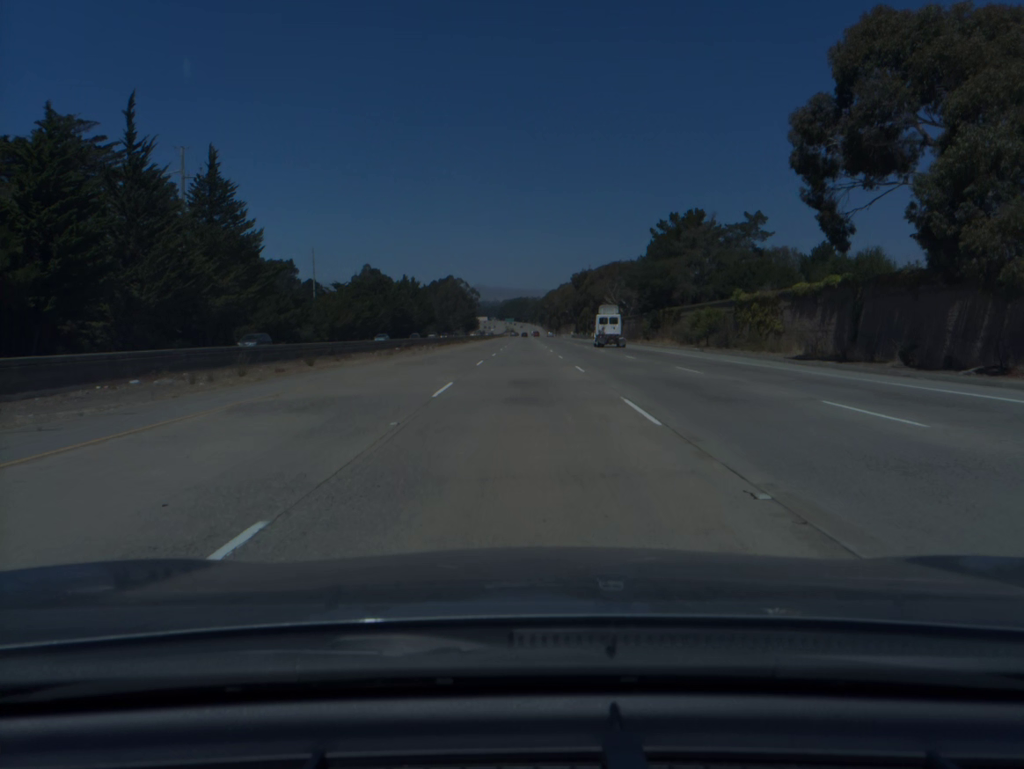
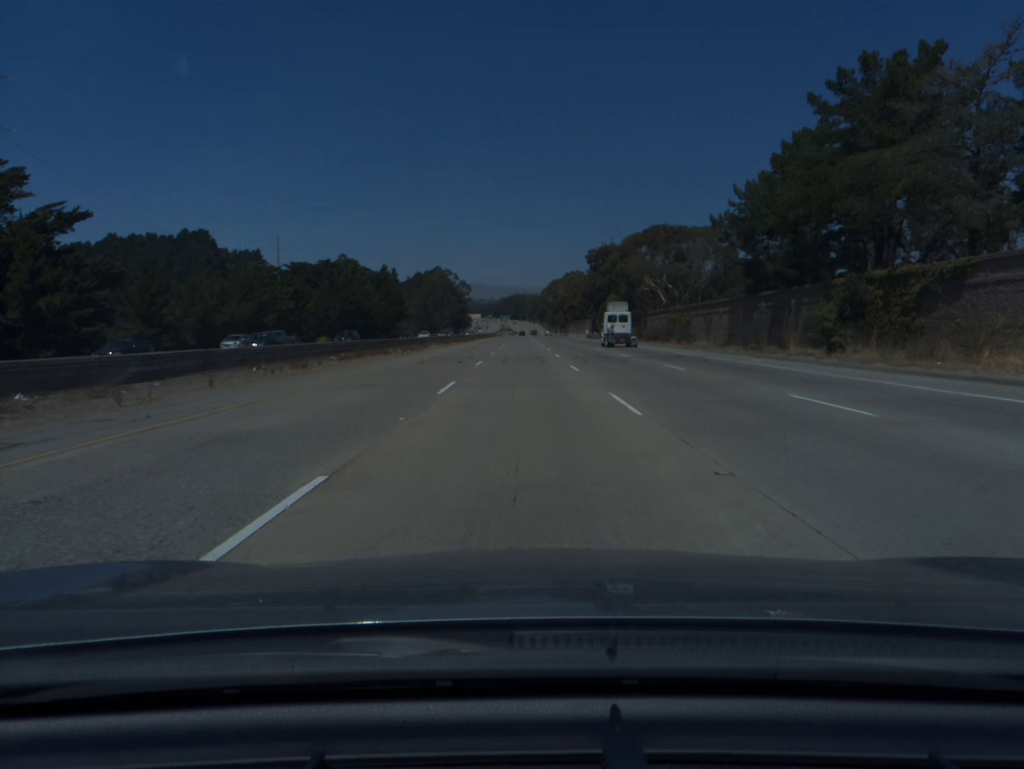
(0.0, +56.8) m; 0°
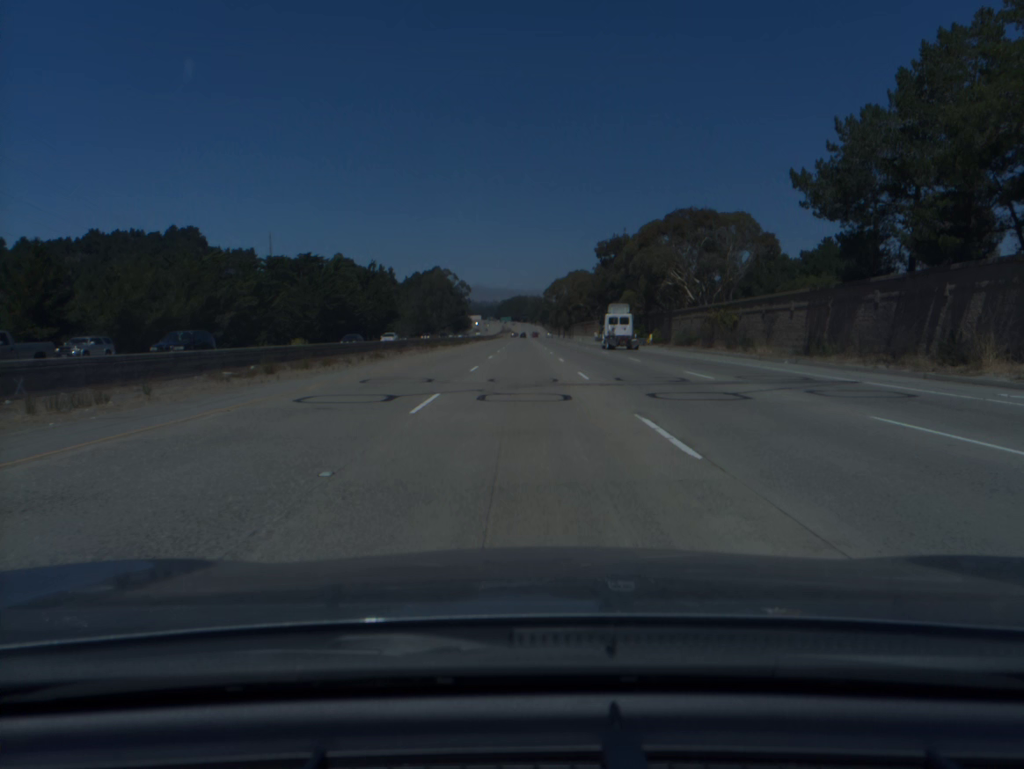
(0.0, +18.9) m; 0°
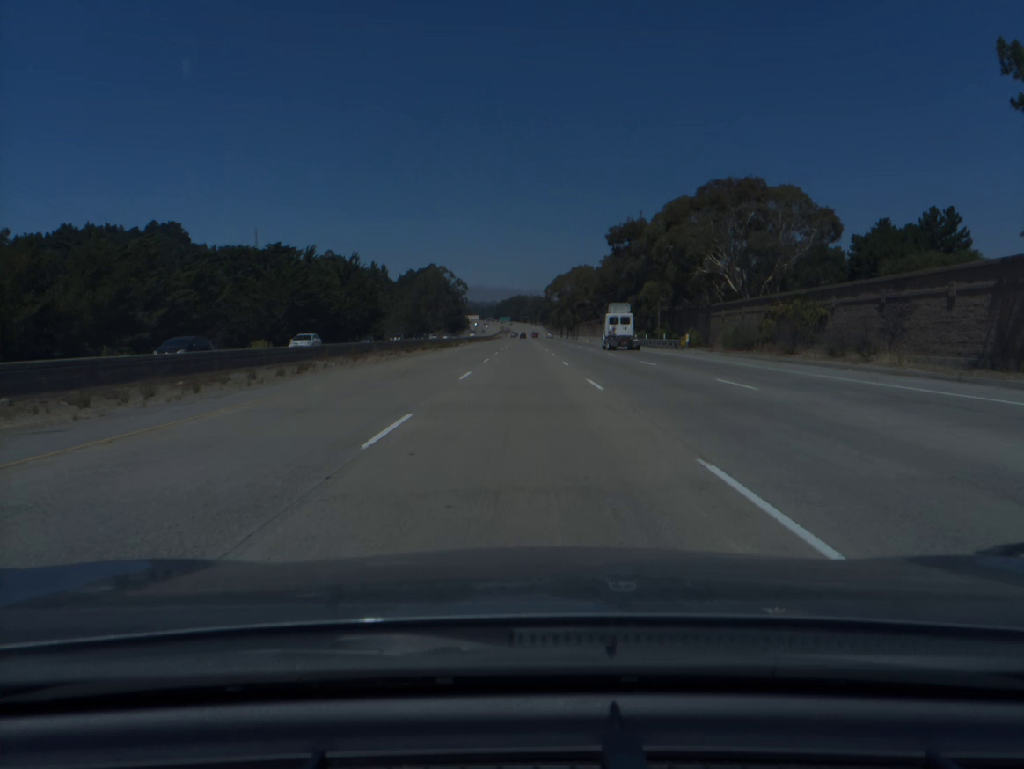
(0.0, +18.9) m; 0°
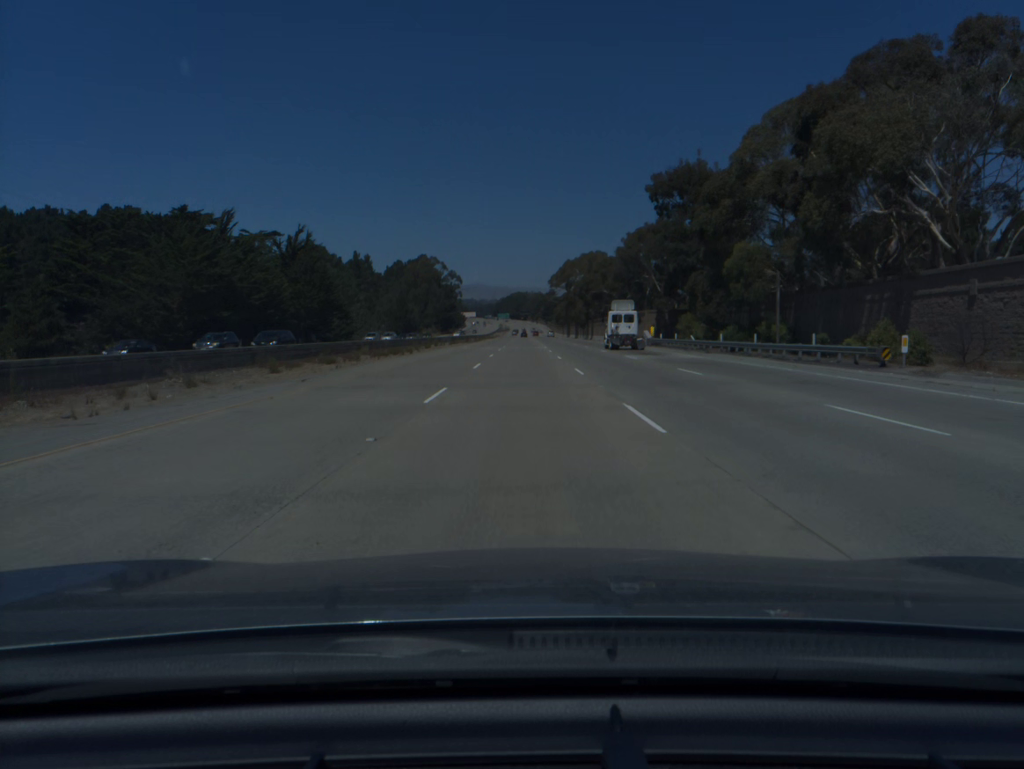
(0.0, +37.7) m; 0°
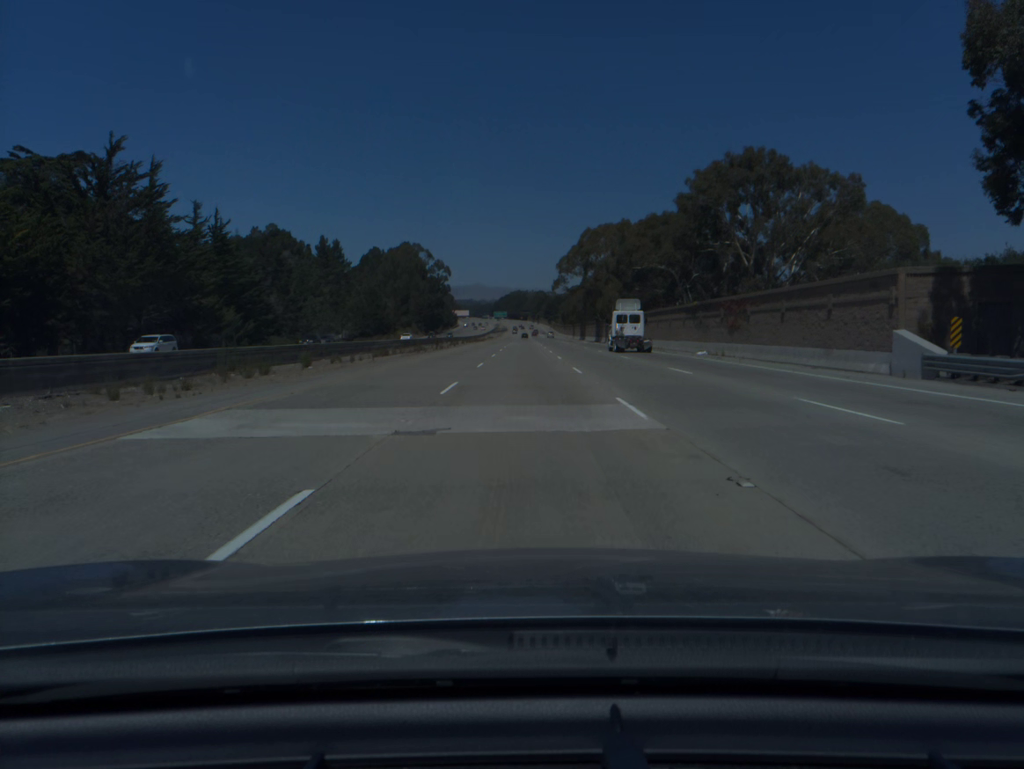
(-0.1, +56.4) m; 0°
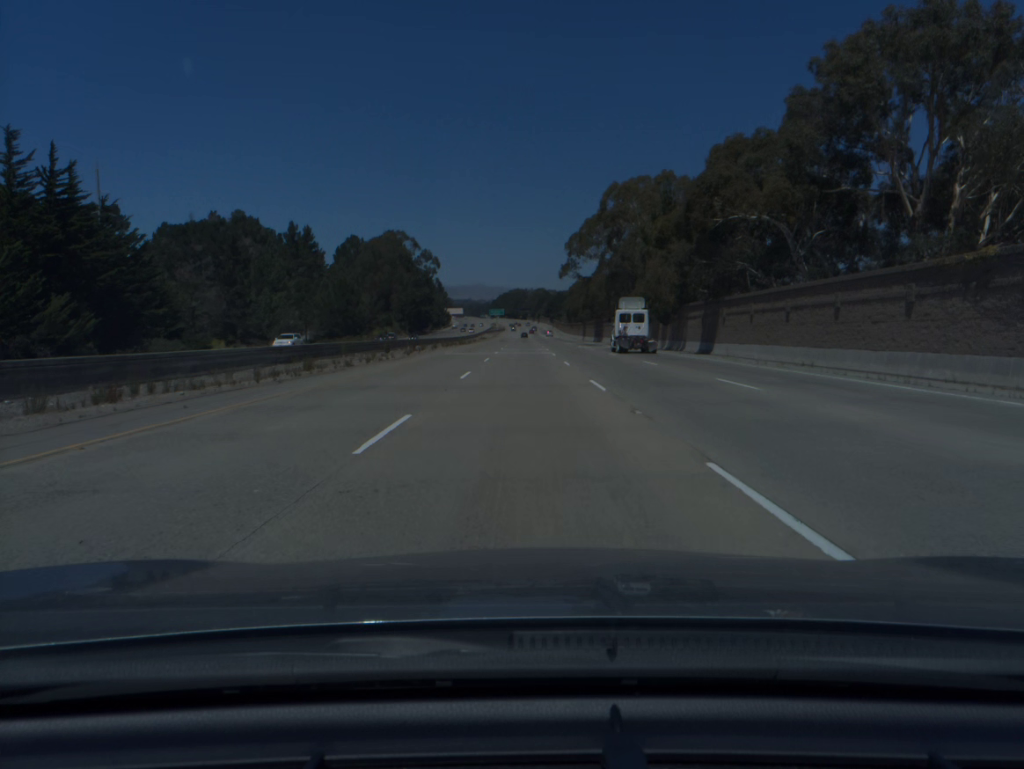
(0.0, +37.5) m; 0°
